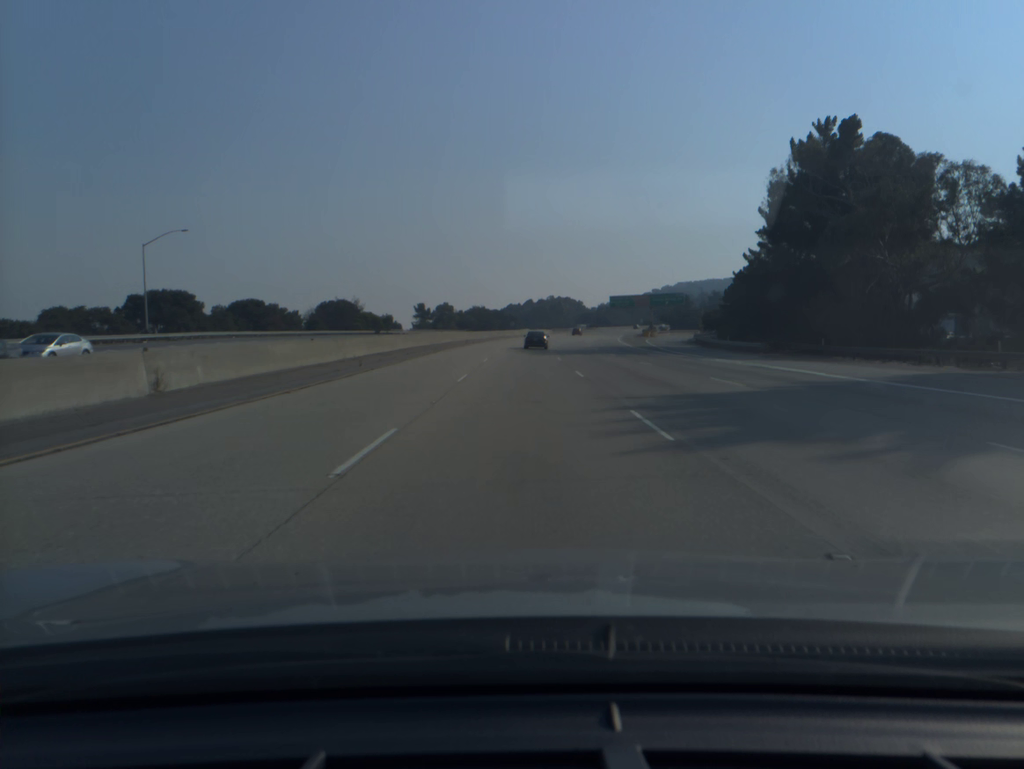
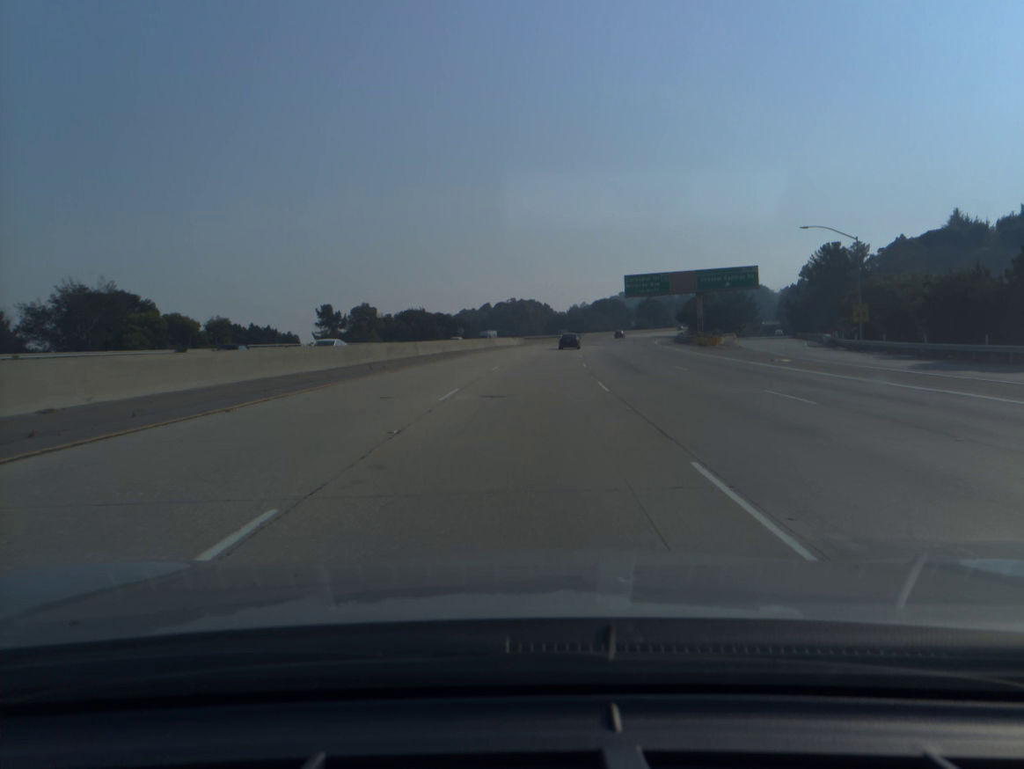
(+1.1, +76.3) m; +3°
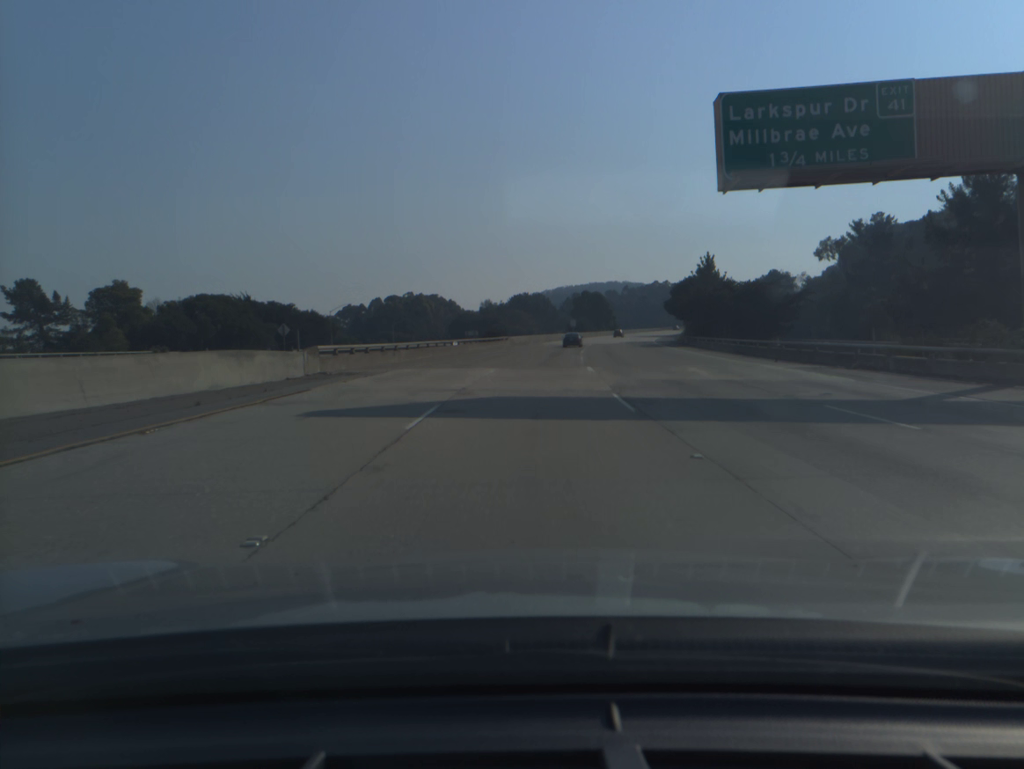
(+4.1, +75.9) m; +6°
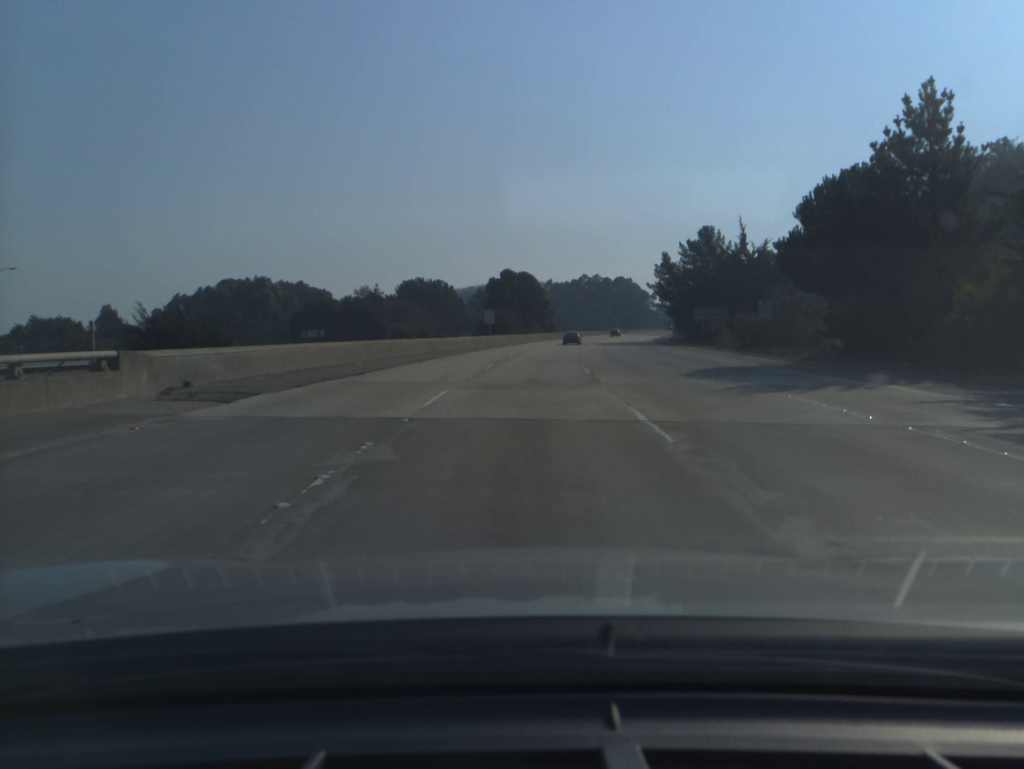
(+4.4, +76.0) m; +6°
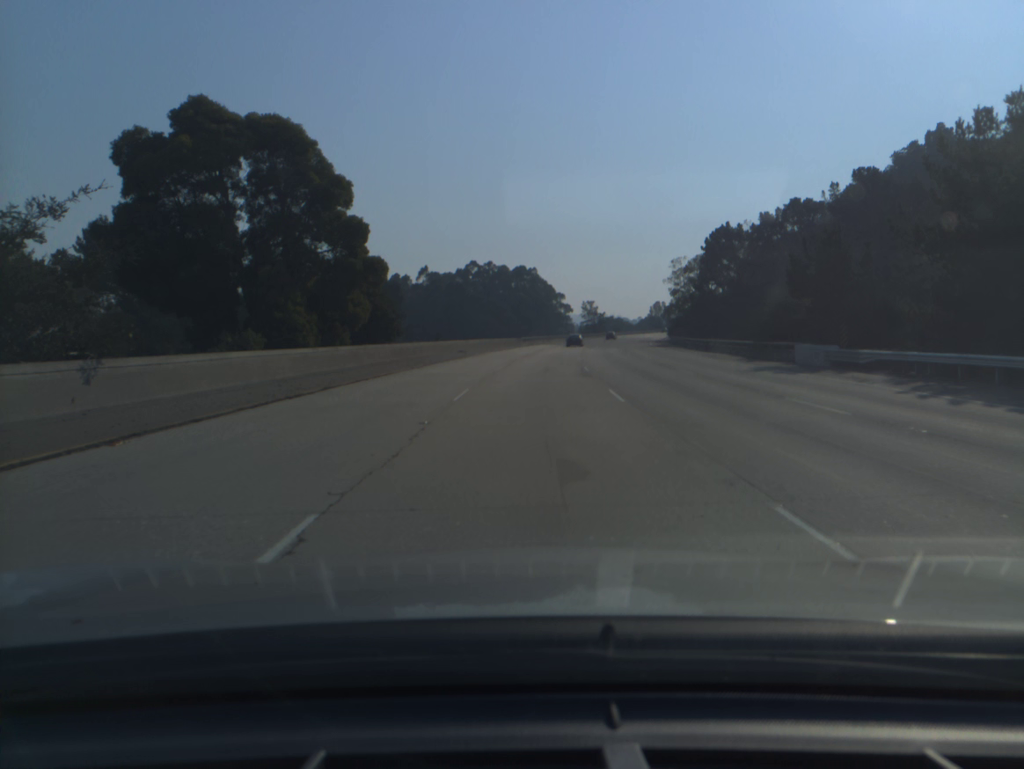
(+6.3, +97.6) m; +8°
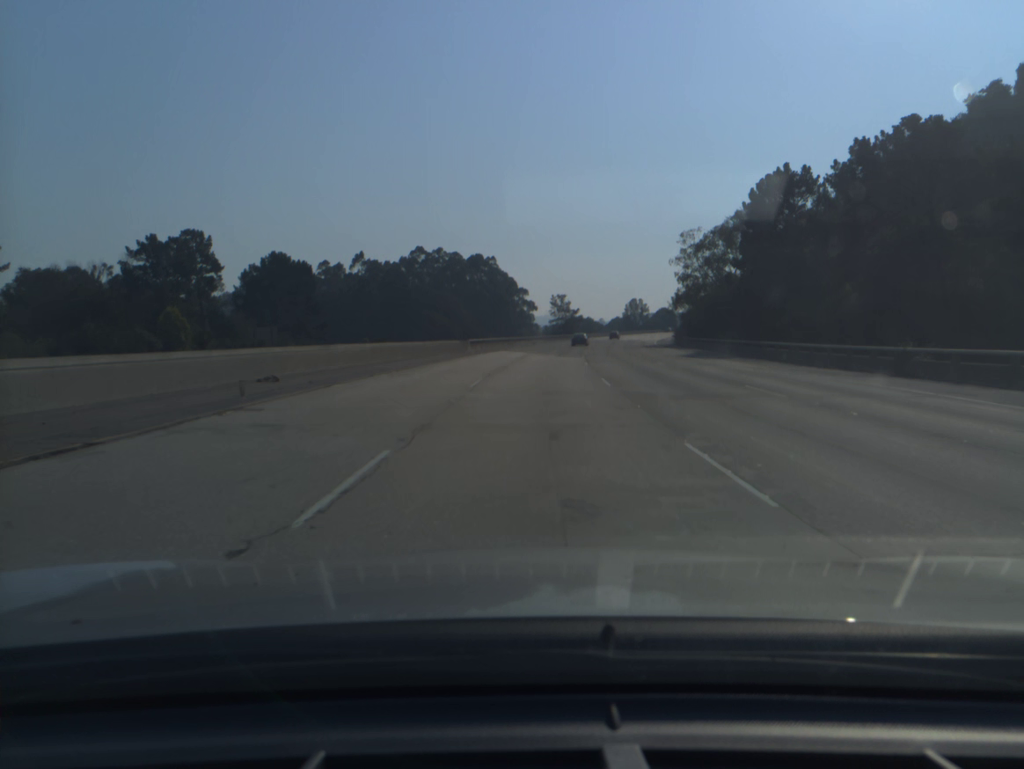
(+1.0, +39.9) m; +3°
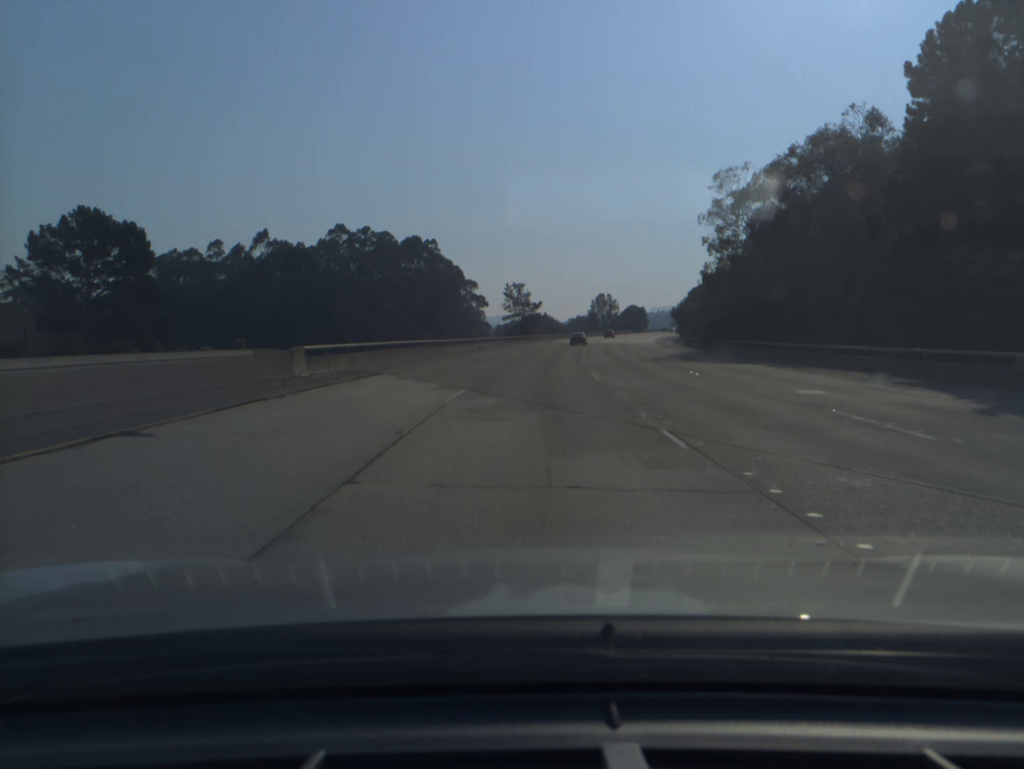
(+1.3, +39.9) m; +4°
